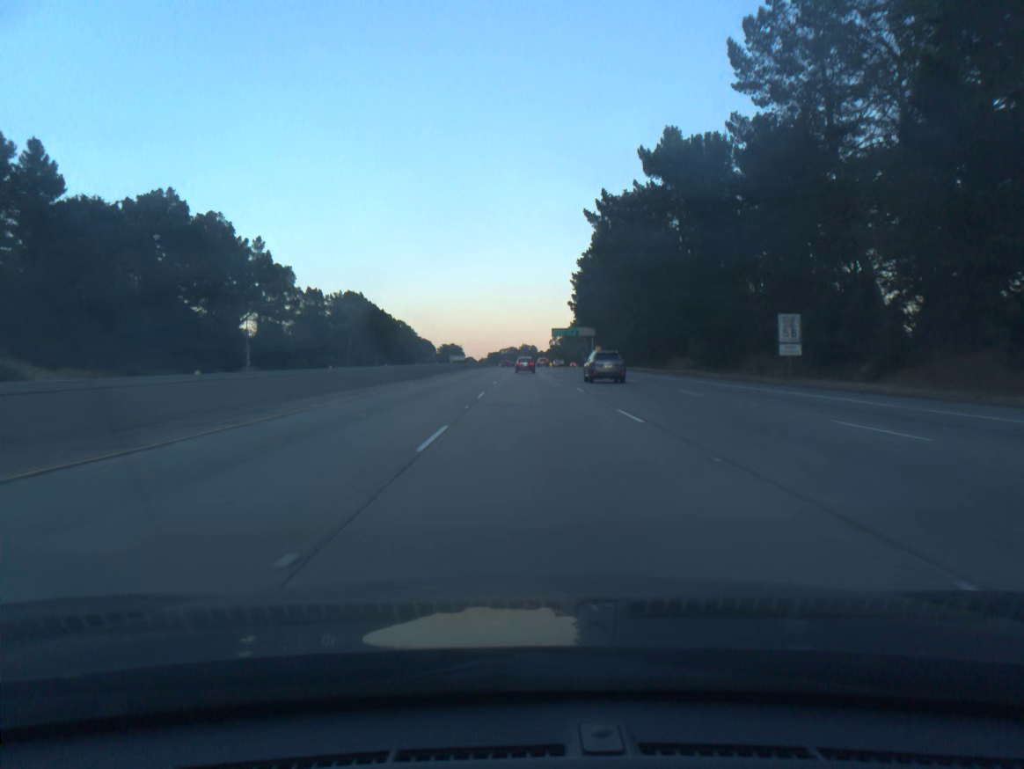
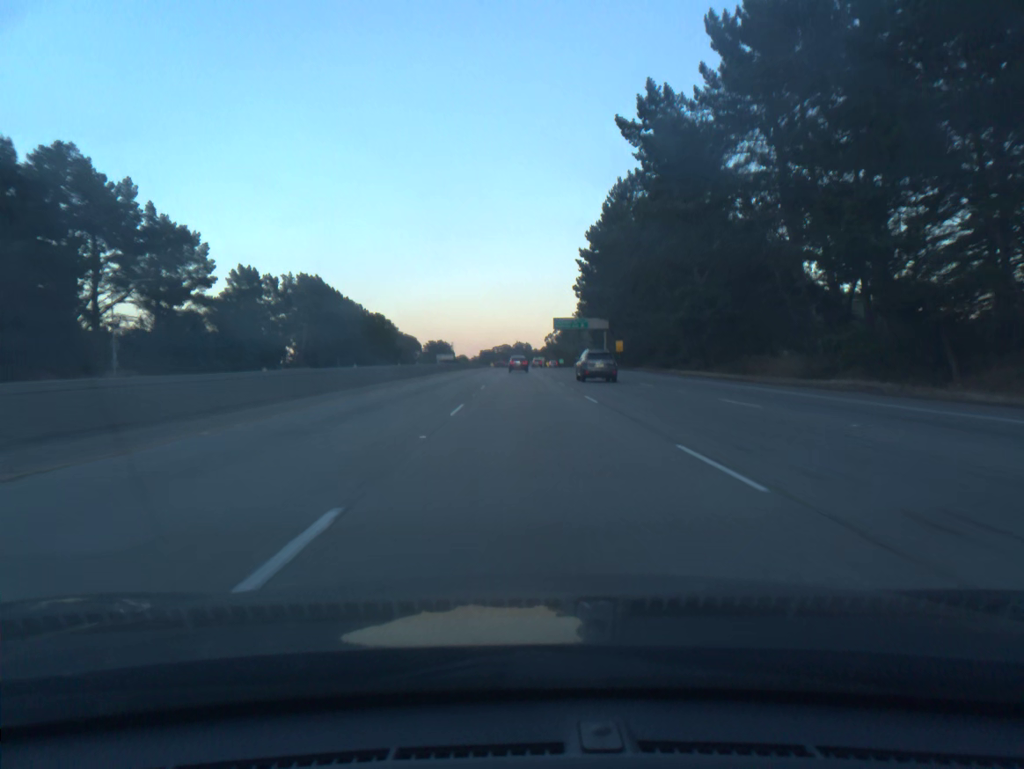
(+0.2, +36.9) m; 0°
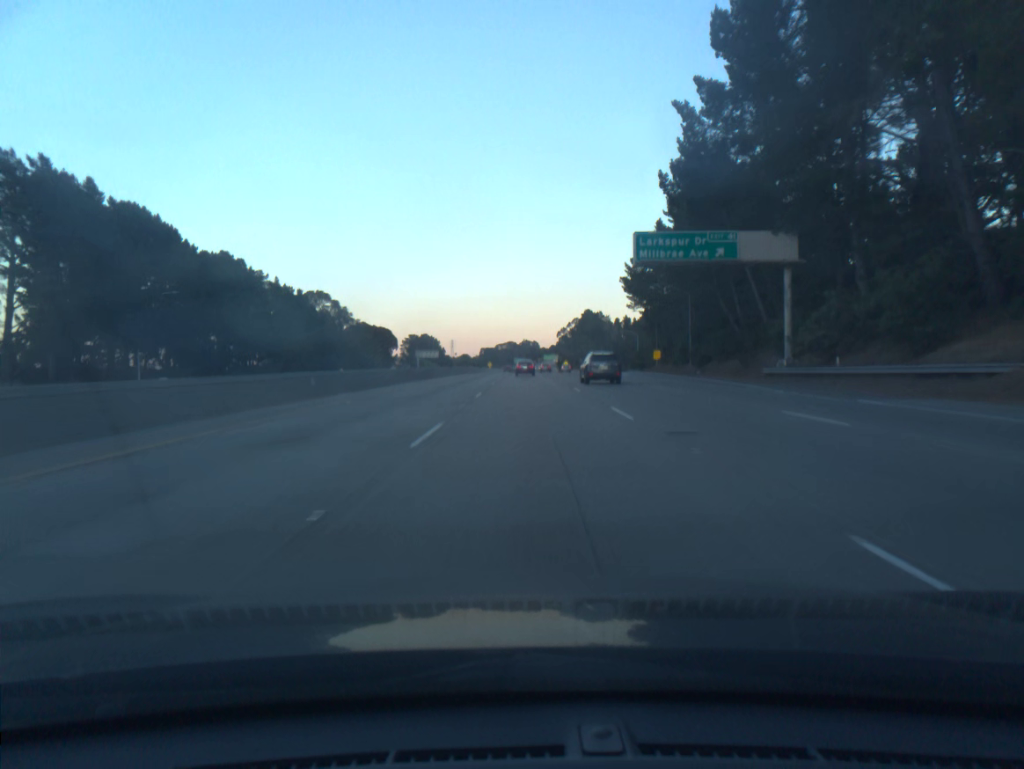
(-0.2, +93.0) m; 0°
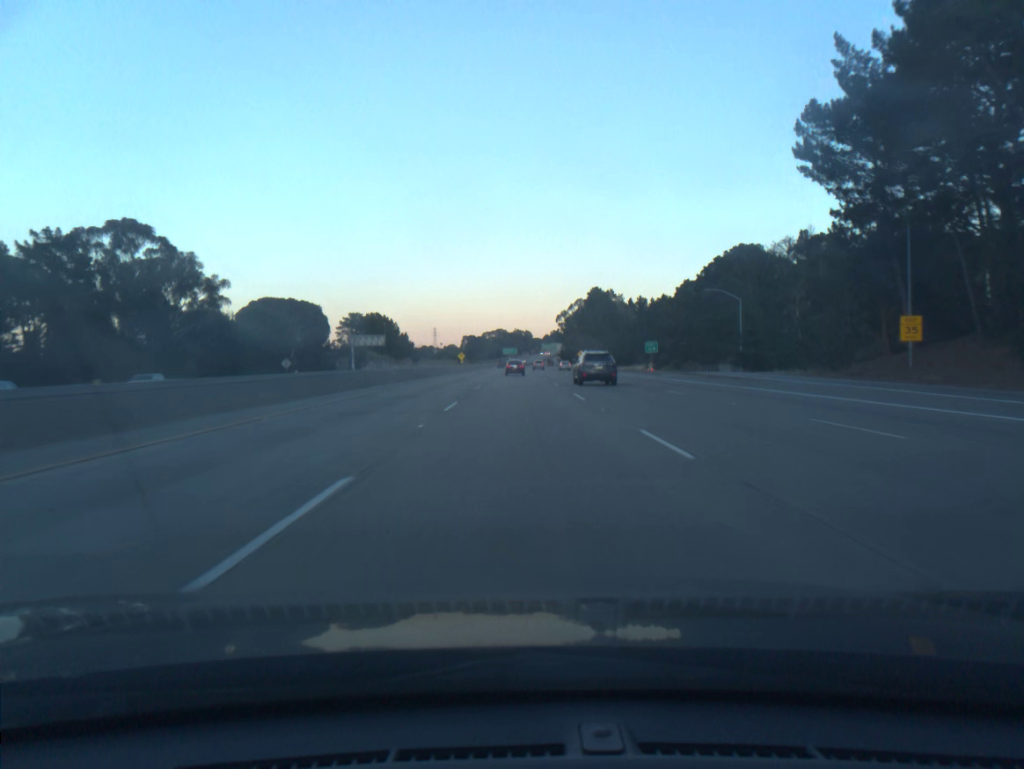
(+0.6, +94.0) m; +1°
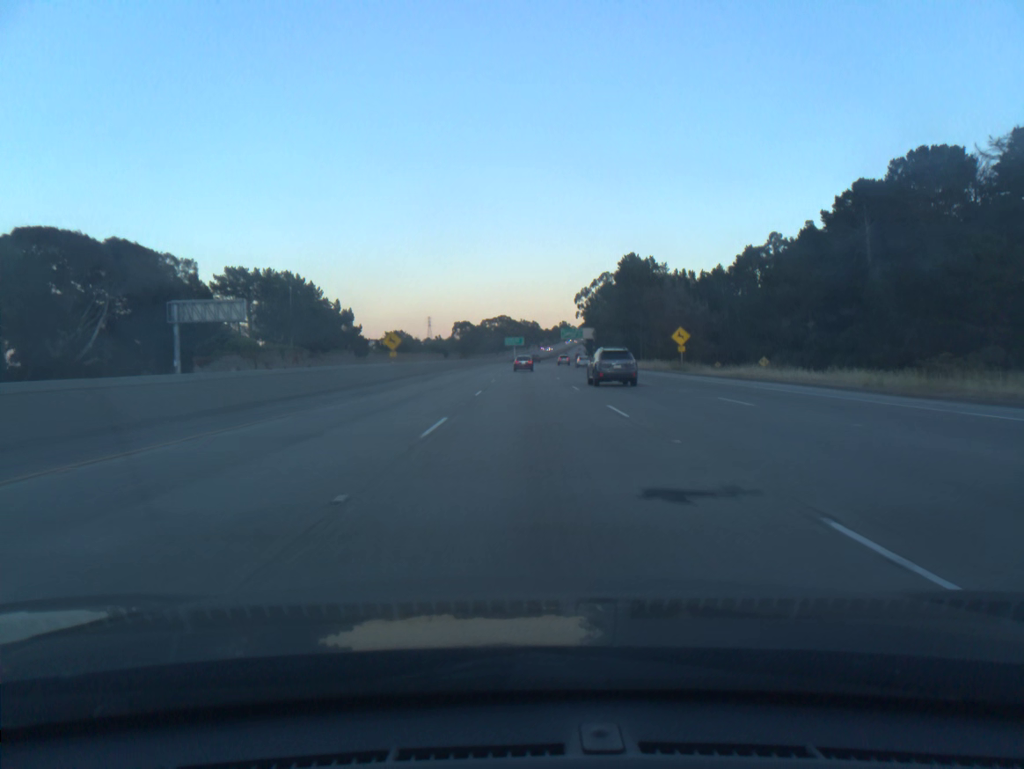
(-0.6, +94.9) m; -1°
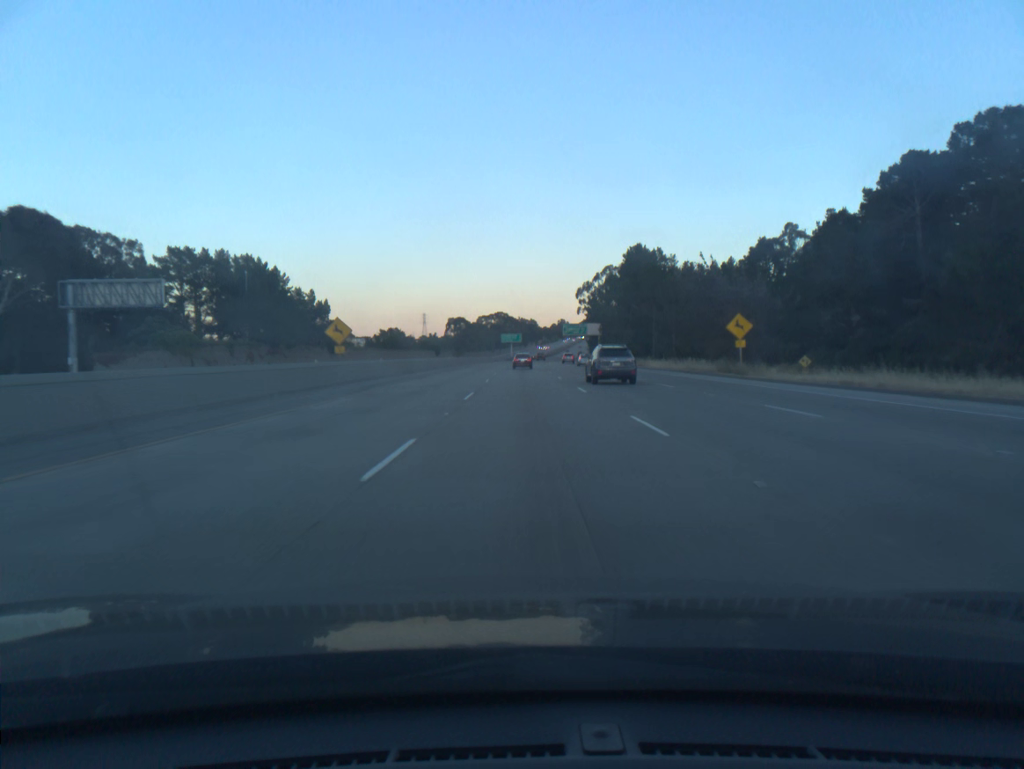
(0.0, +19.0) m; 0°
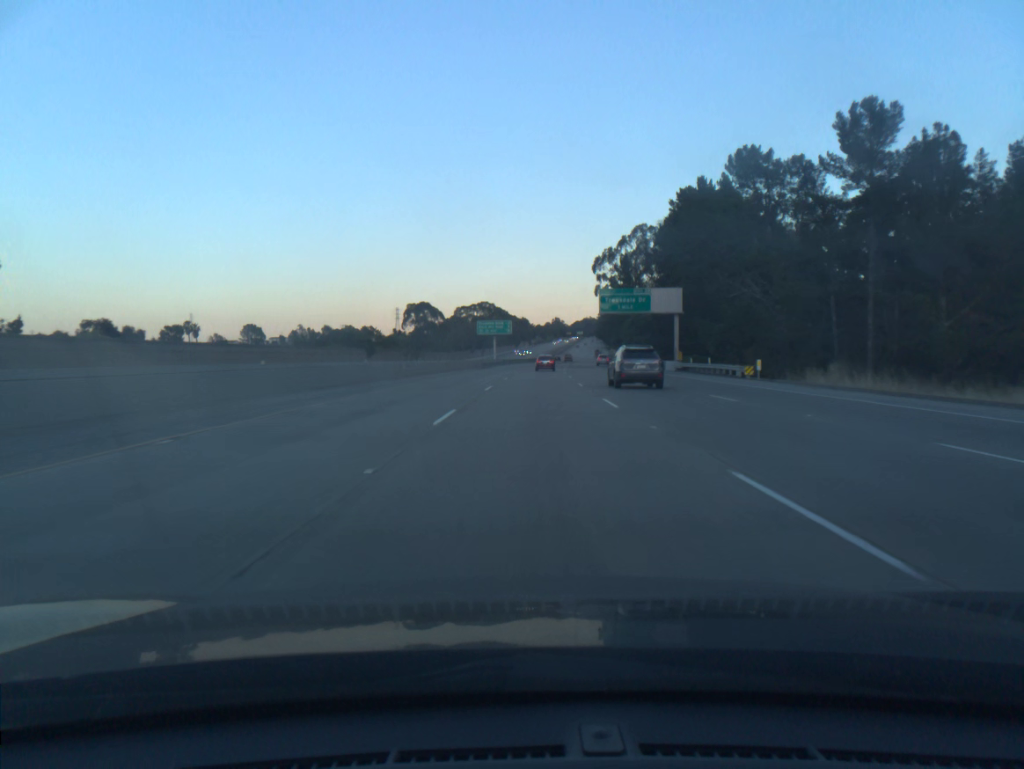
(+0.4, +95.3) m; +1°
